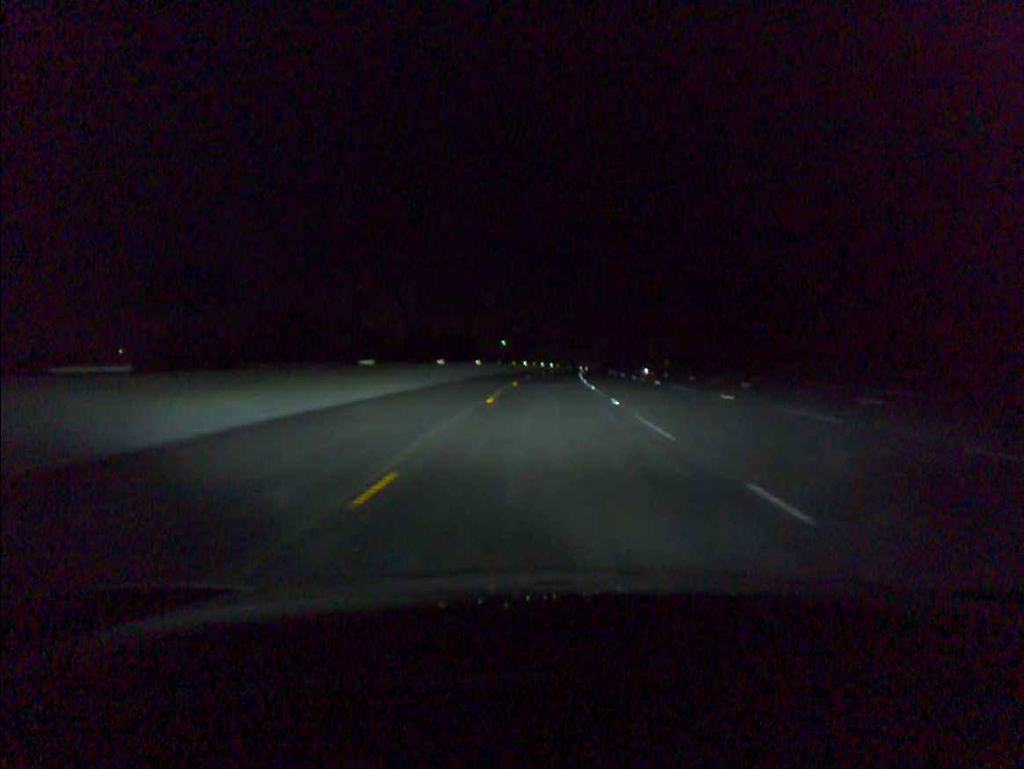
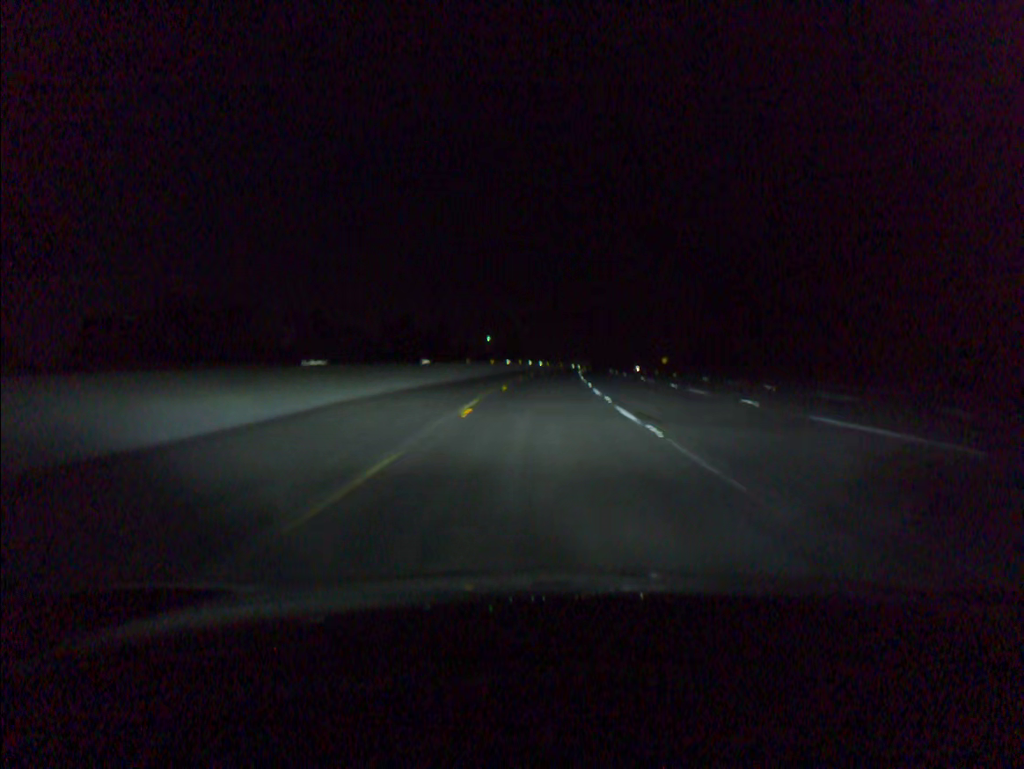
(+0.1, +19.7) m; +1°
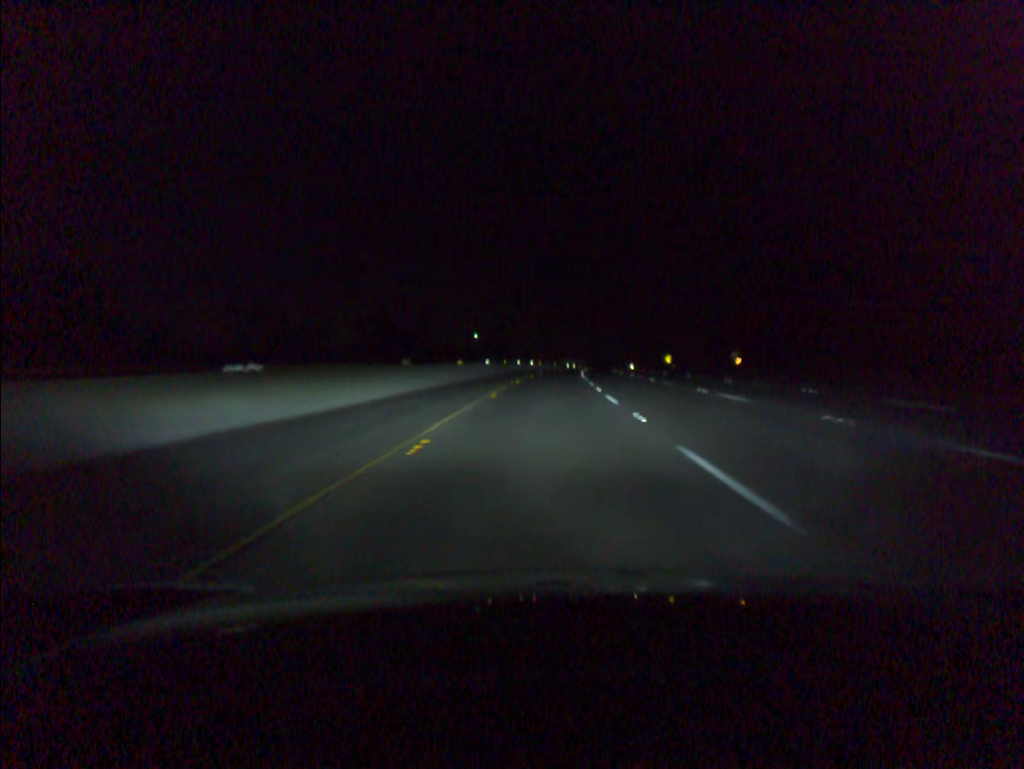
(+0.1, +19.7) m; +1°
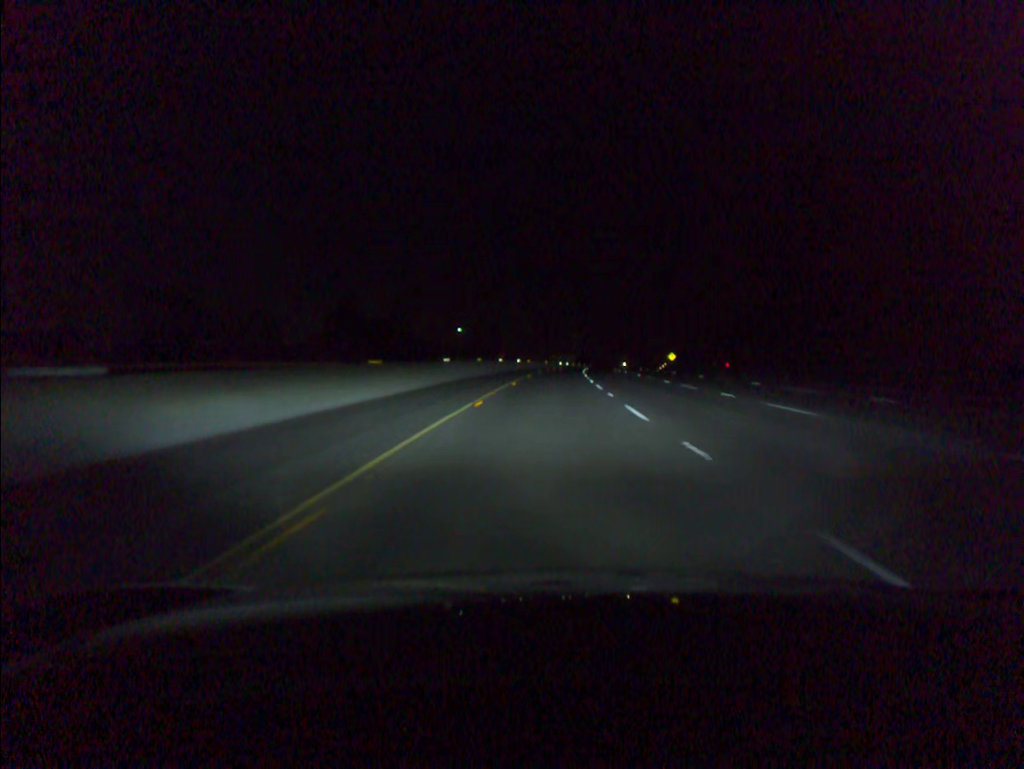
(+0.1, +19.7) m; +1°
